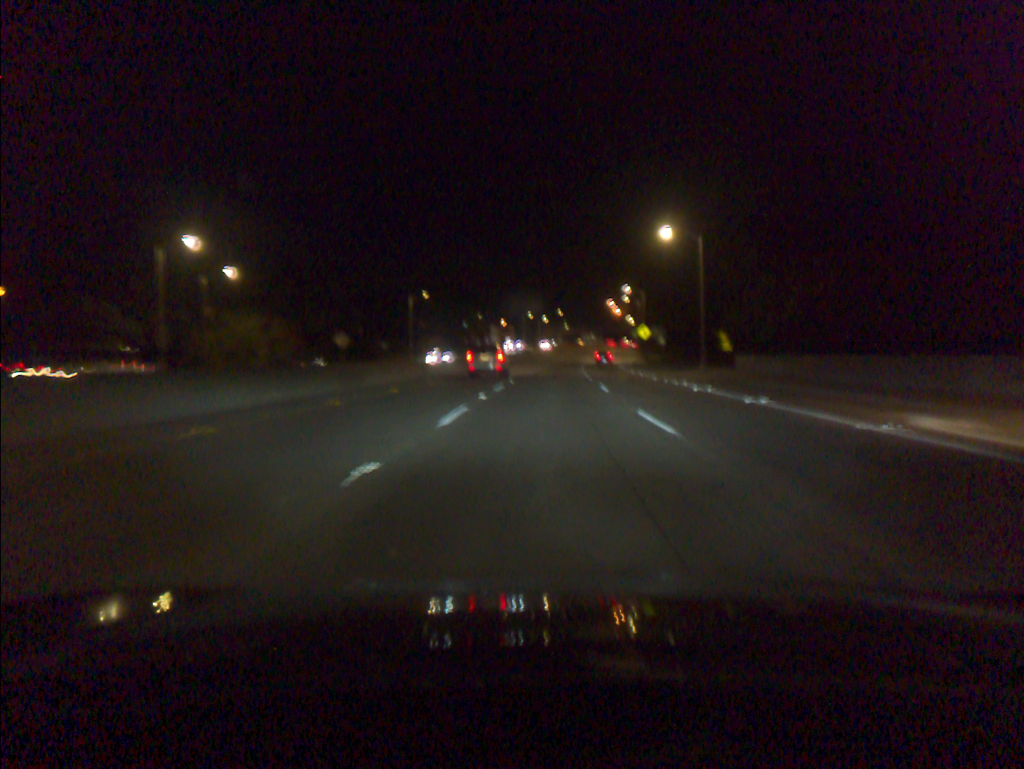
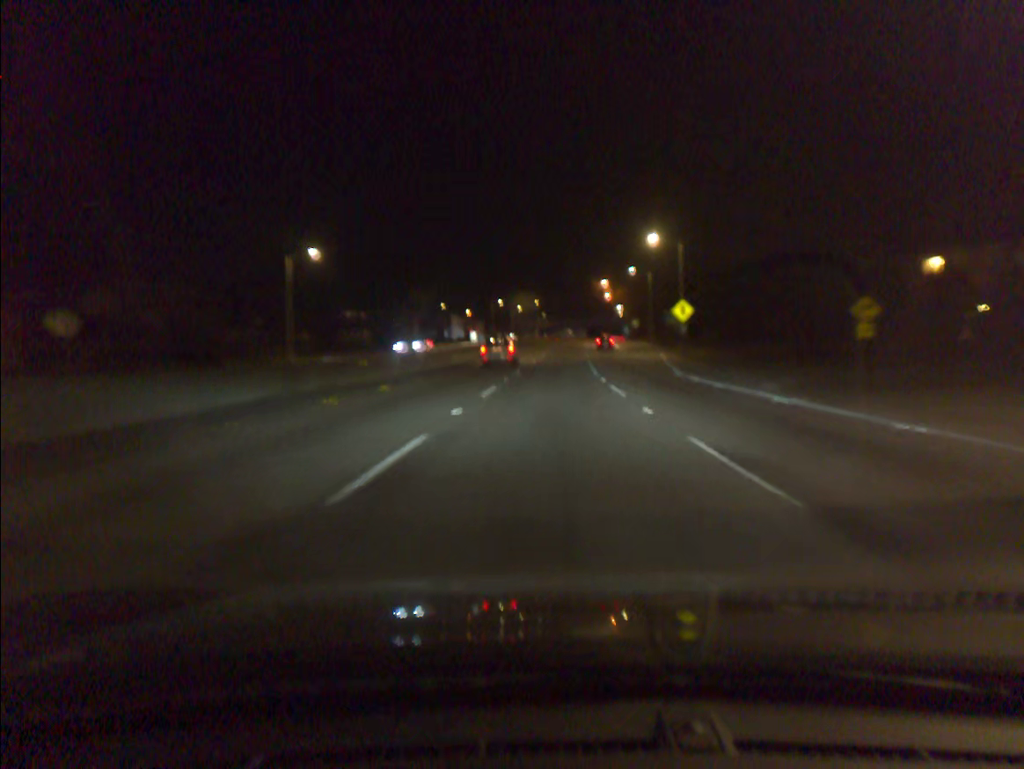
(+0.7, +45.3) m; +2°
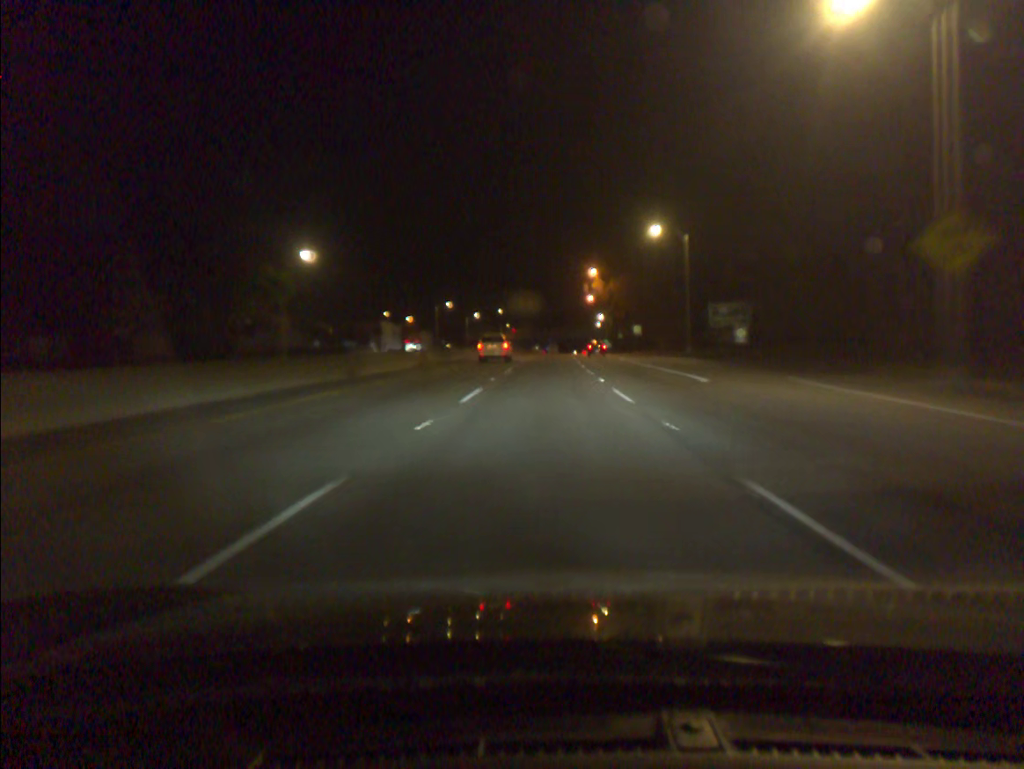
(+1.0, +46.5) m; +2°
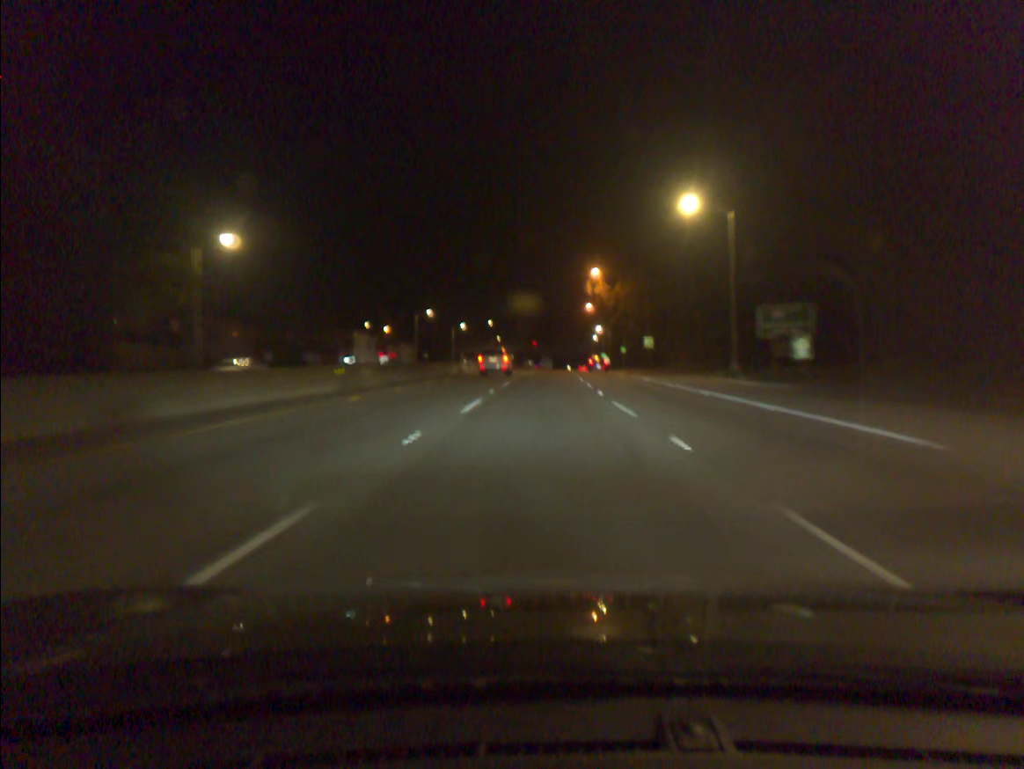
(+0.1, +15.7) m; +1°
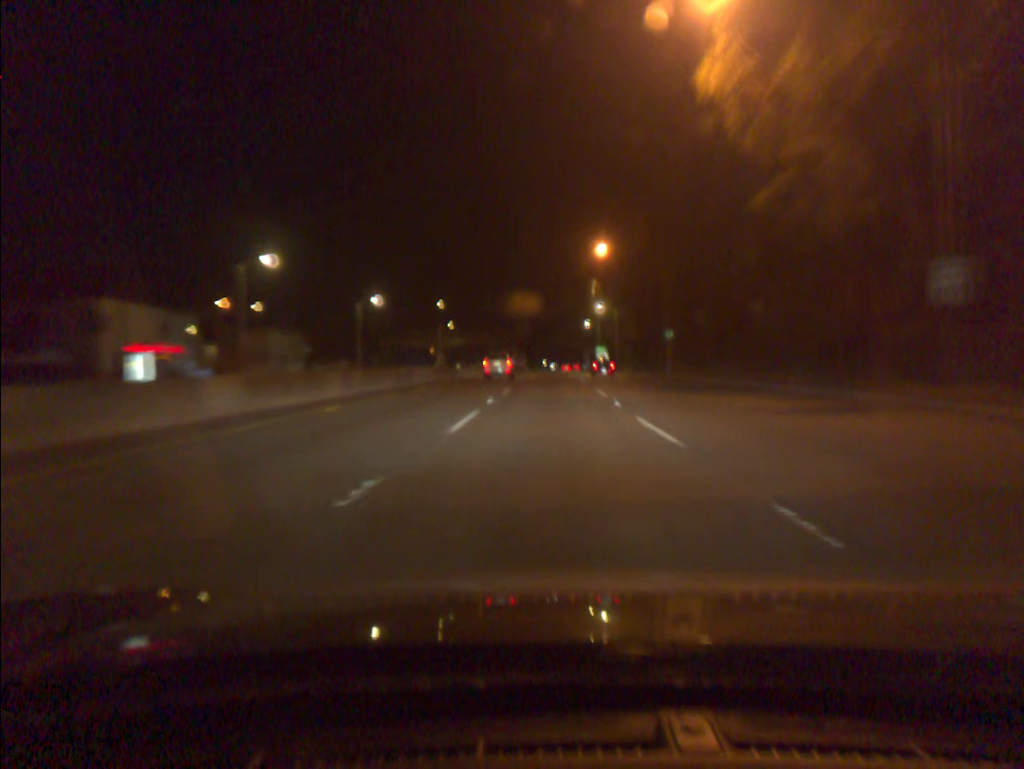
(+0.8, +63.6) m; +2°
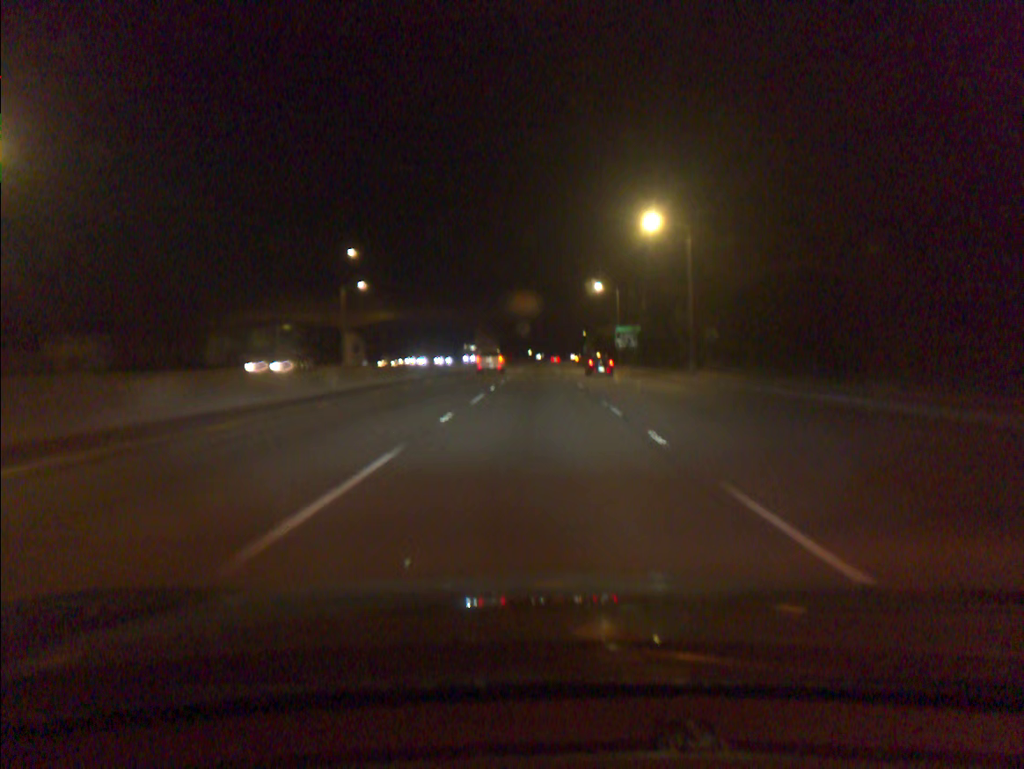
(+0.9, +65.8) m; +1°
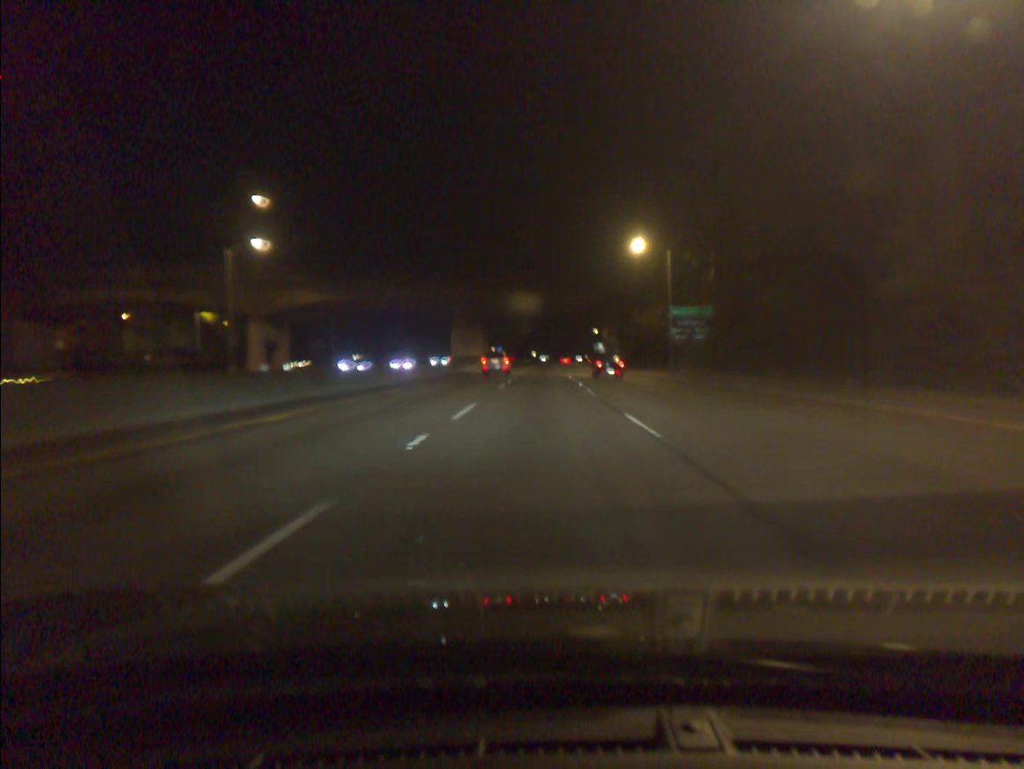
(-0.1, +34.0) m; 0°
